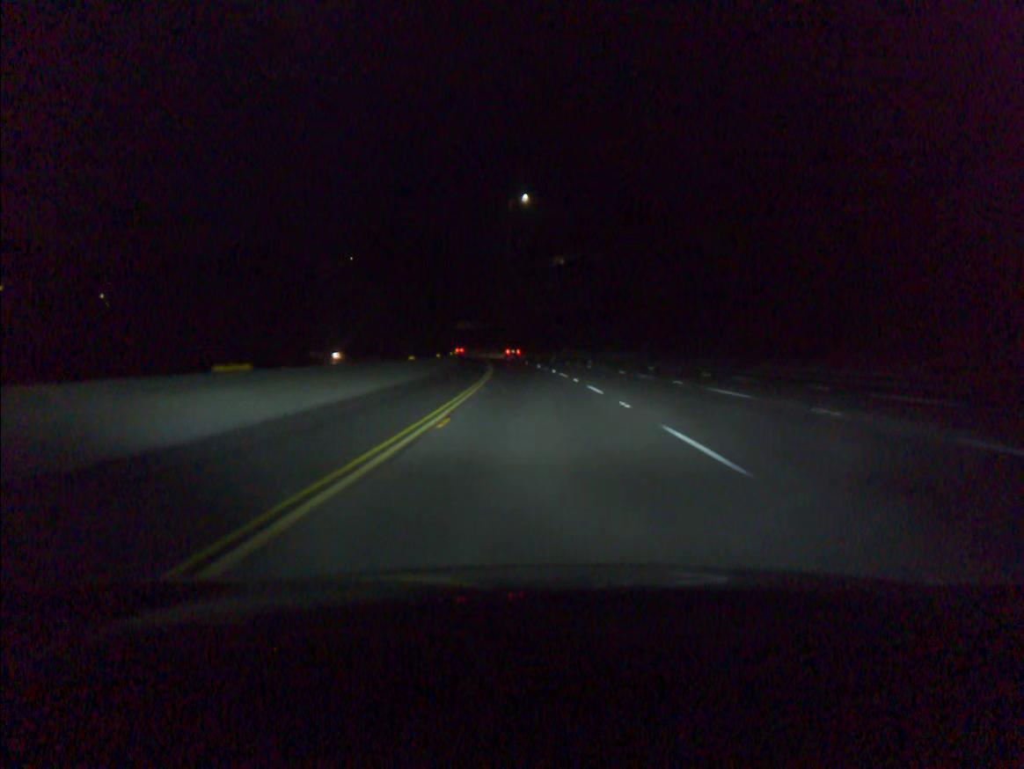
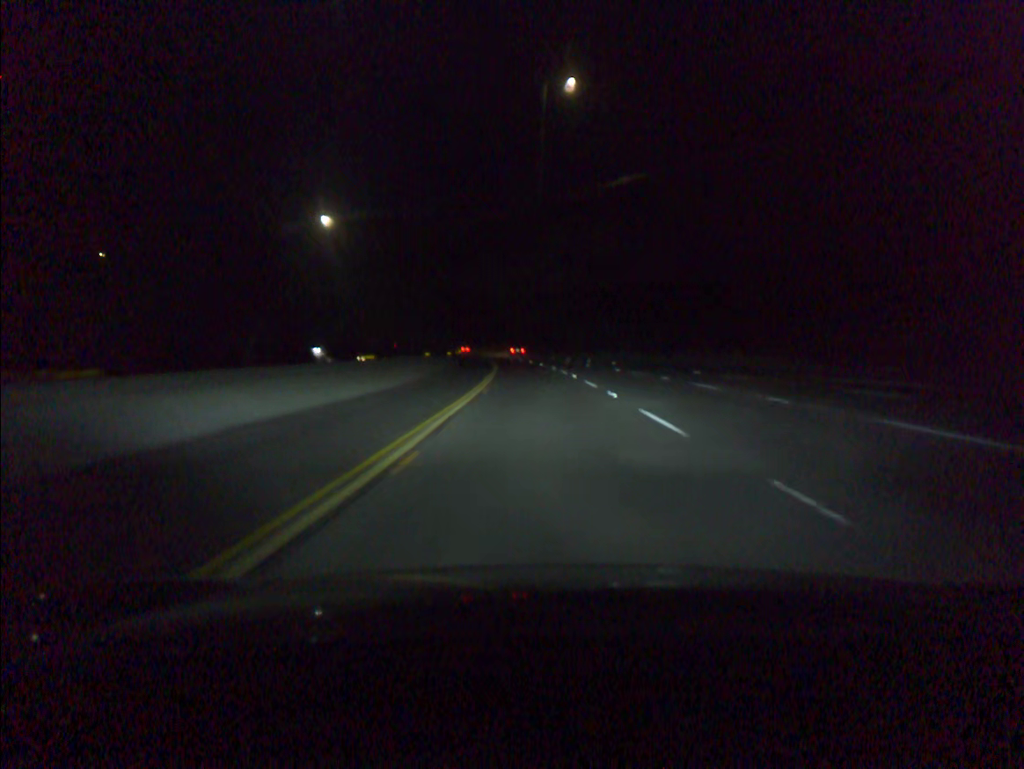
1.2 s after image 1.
(-1.1, +40.1) m; -3°
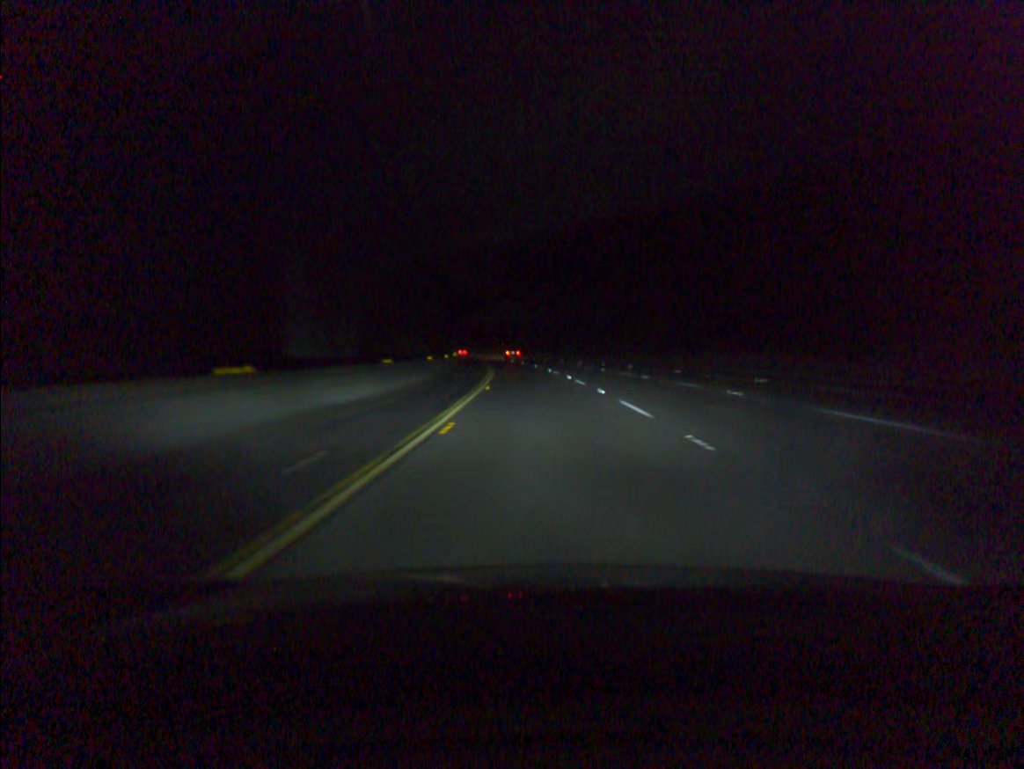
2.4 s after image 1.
(-0.8, +40.2) m; -2°
